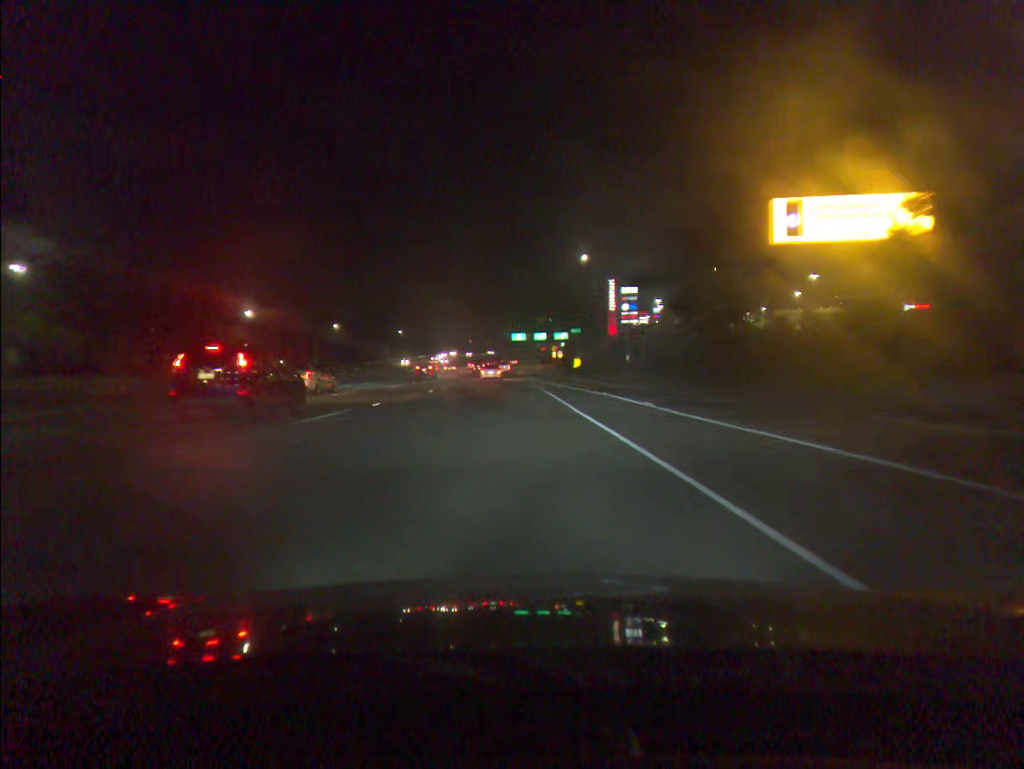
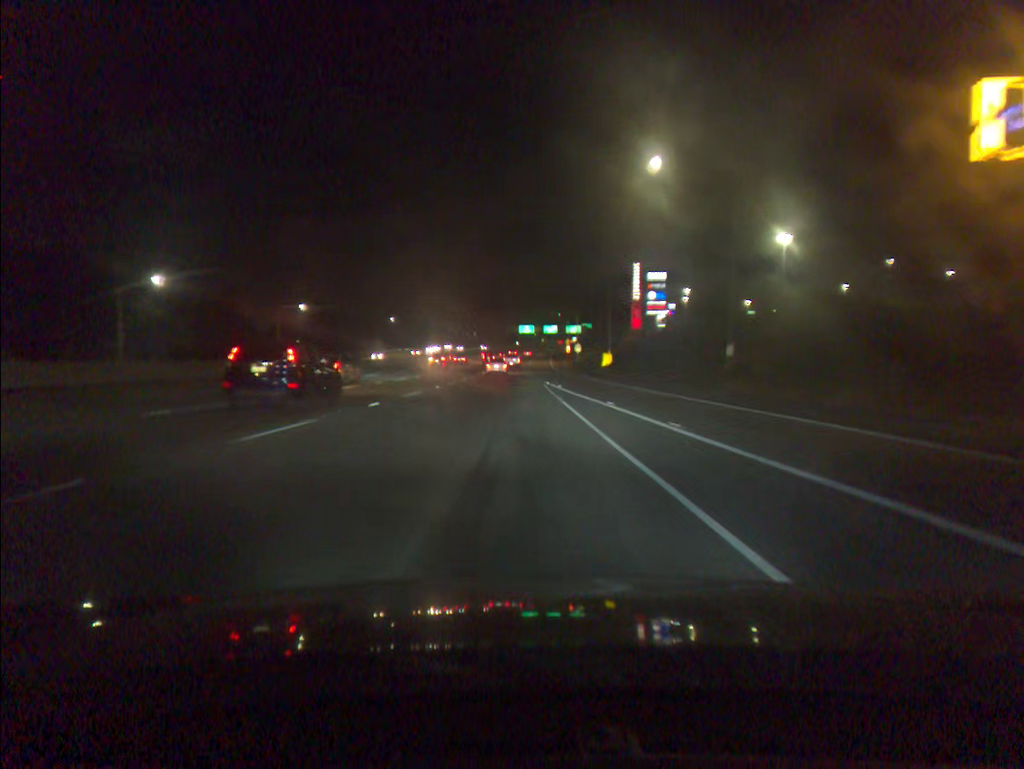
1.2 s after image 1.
(-0.2, +32.3) m; -1°
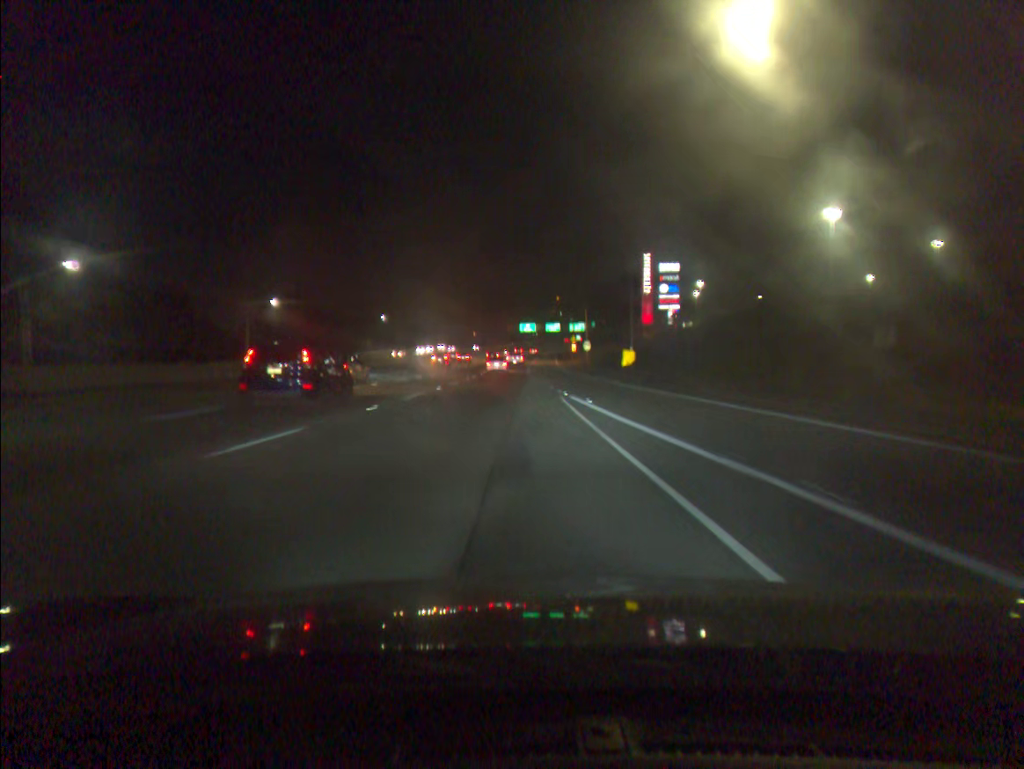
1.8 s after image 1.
(0.0, +16.3) m; 0°
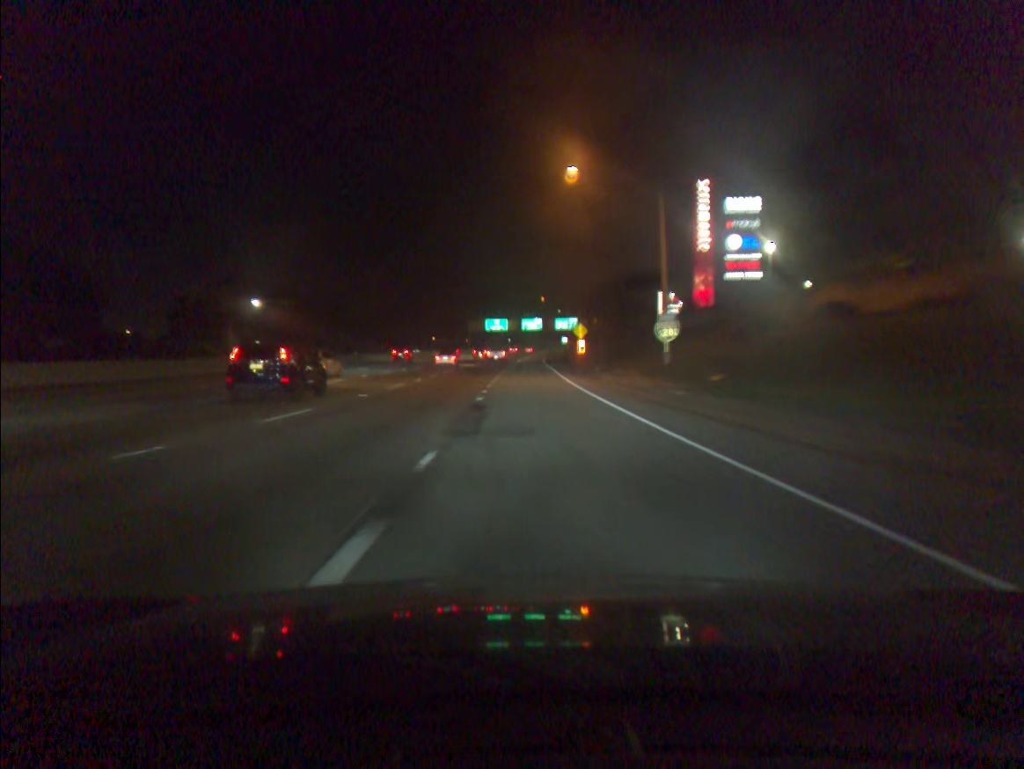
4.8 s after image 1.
(+1.9, +82.5) m; +2°
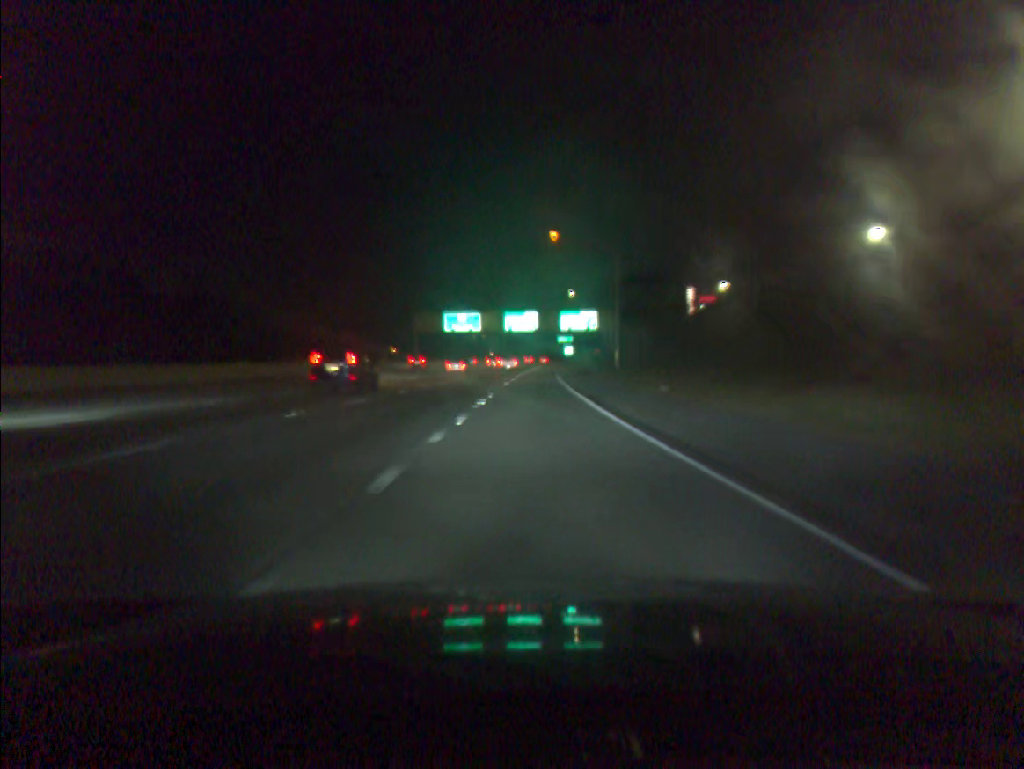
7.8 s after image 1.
(+0.5, +80.1) m; +1°
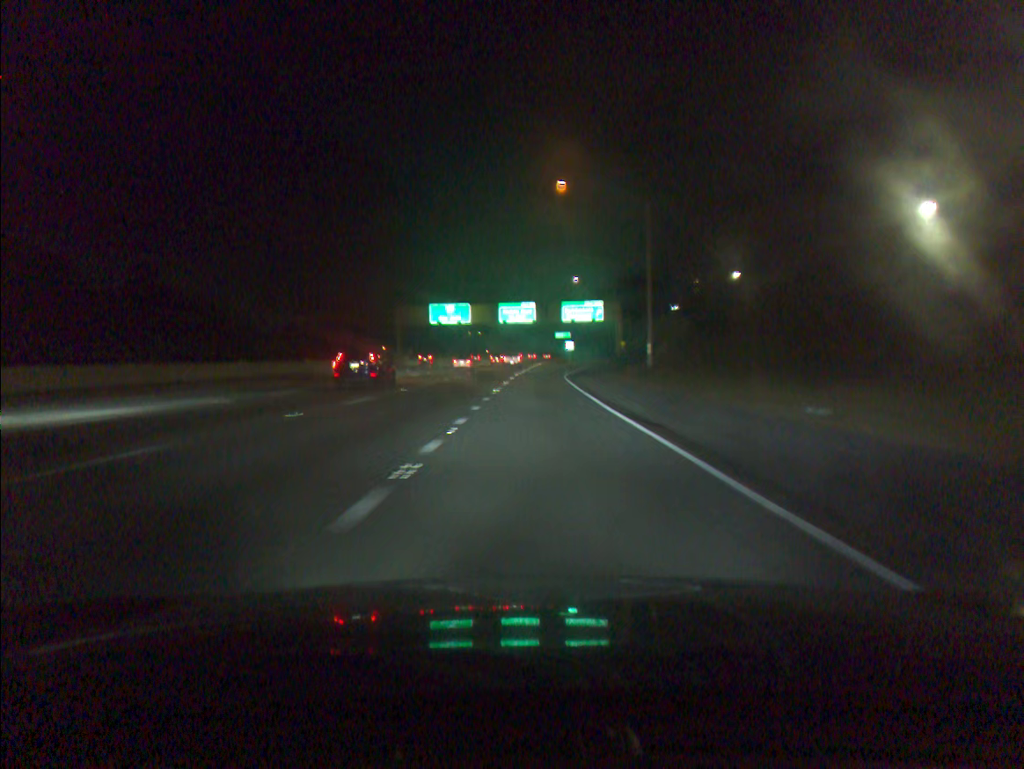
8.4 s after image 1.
(0.0, +15.2) m; 0°
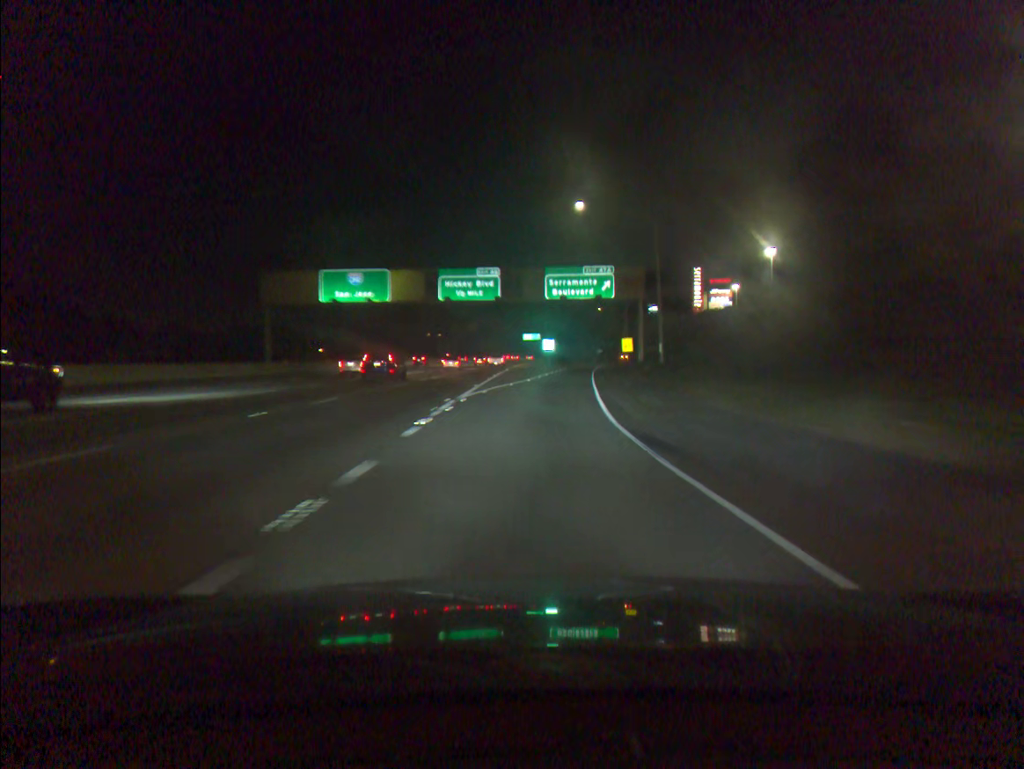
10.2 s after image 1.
(+1.0, +43.9) m; +3°
